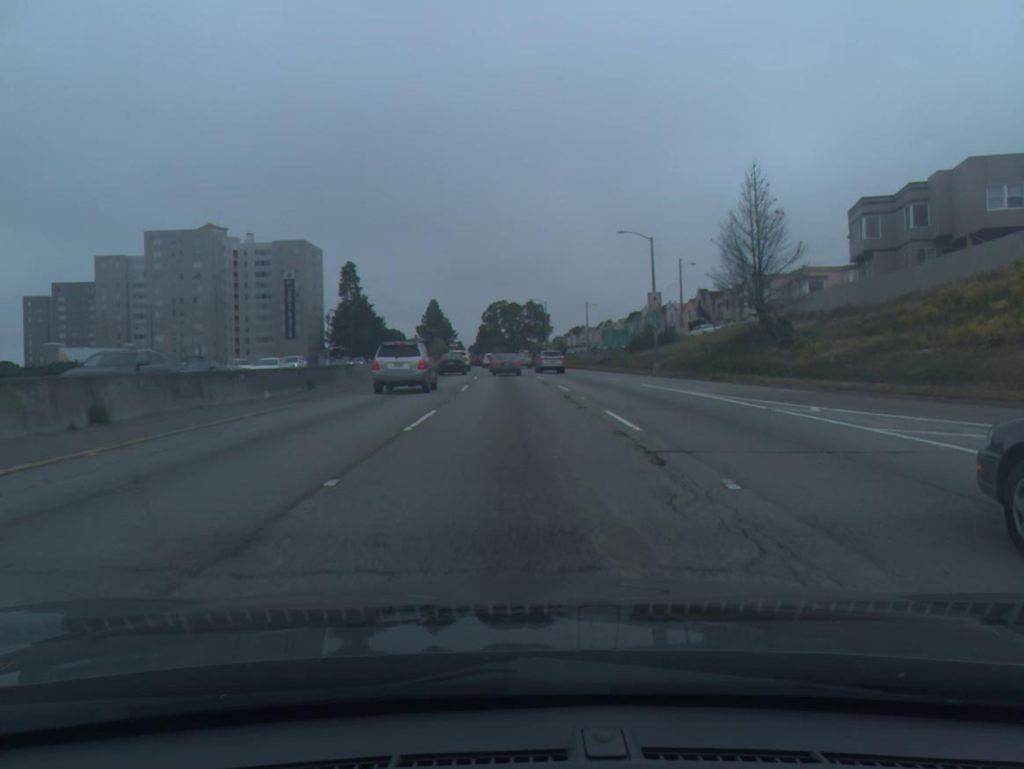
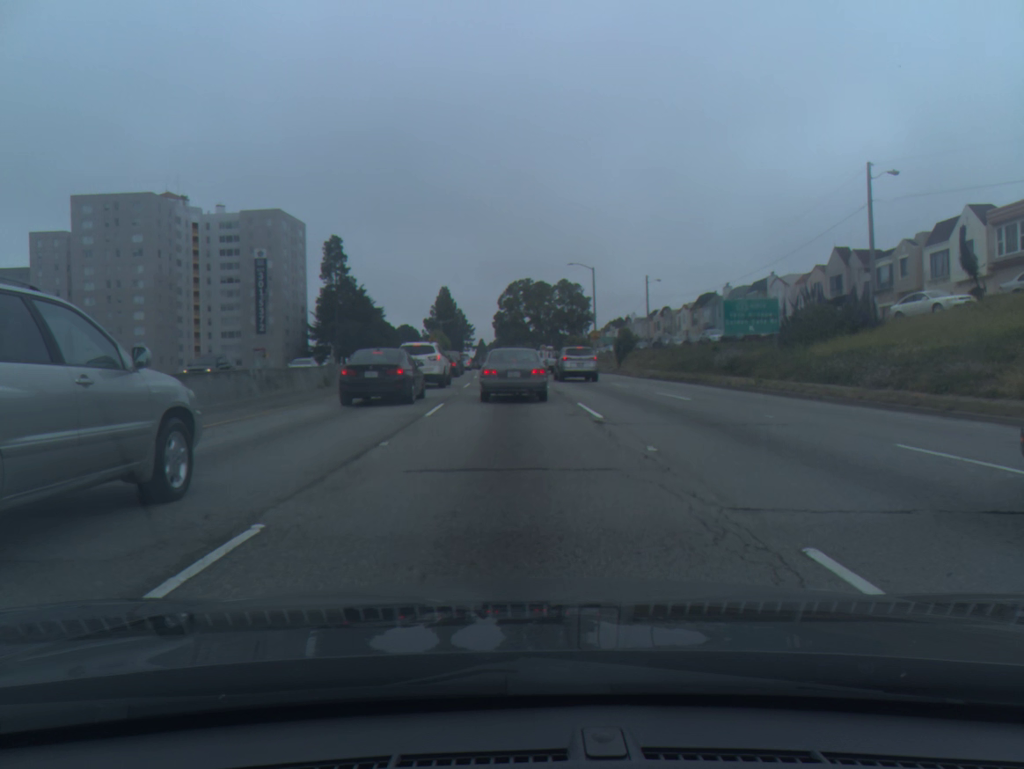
(-0.6, +41.6) m; -2°
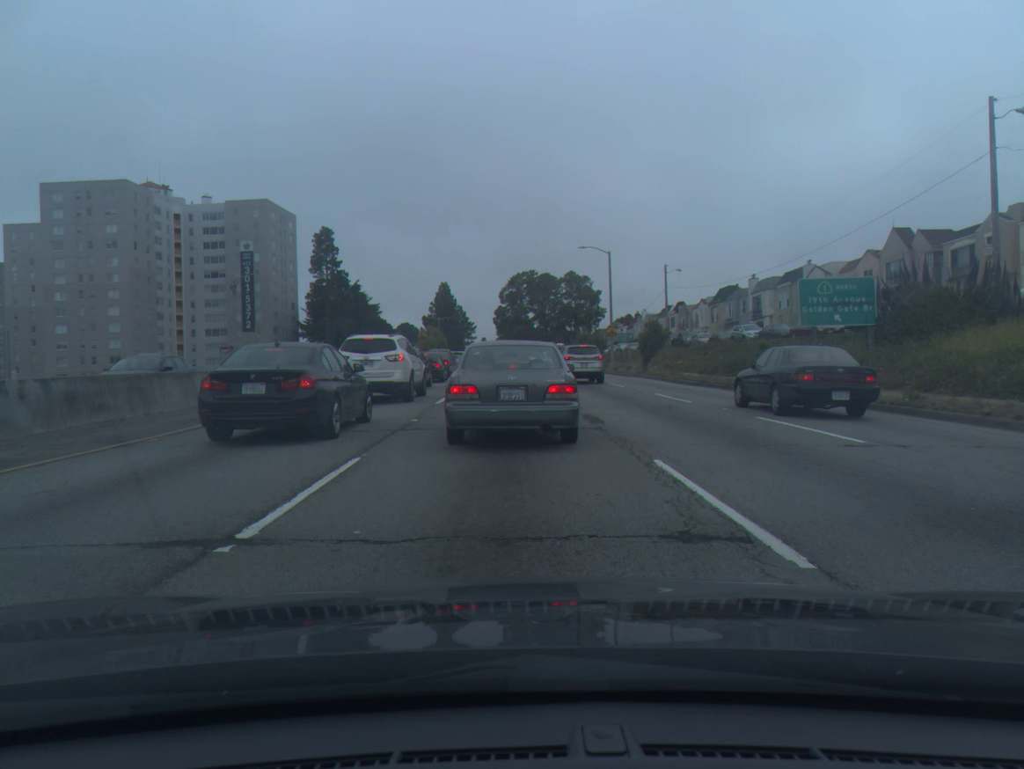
(0.0, +11.2) m; 0°
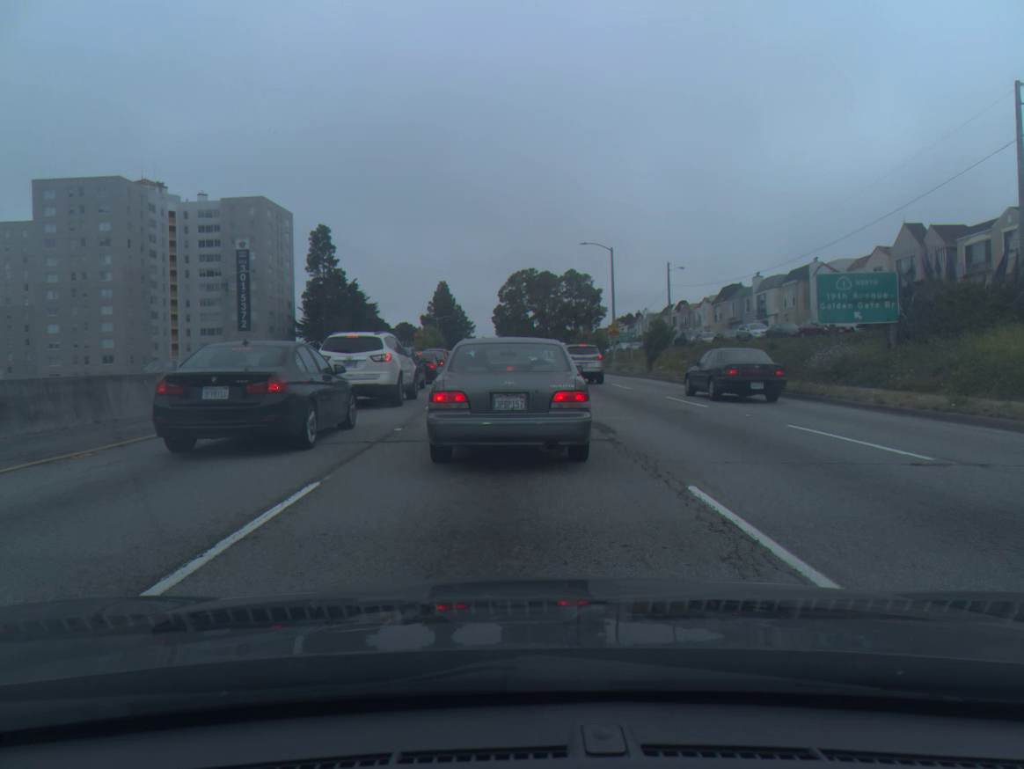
(0.0, +1.8) m; +1°
